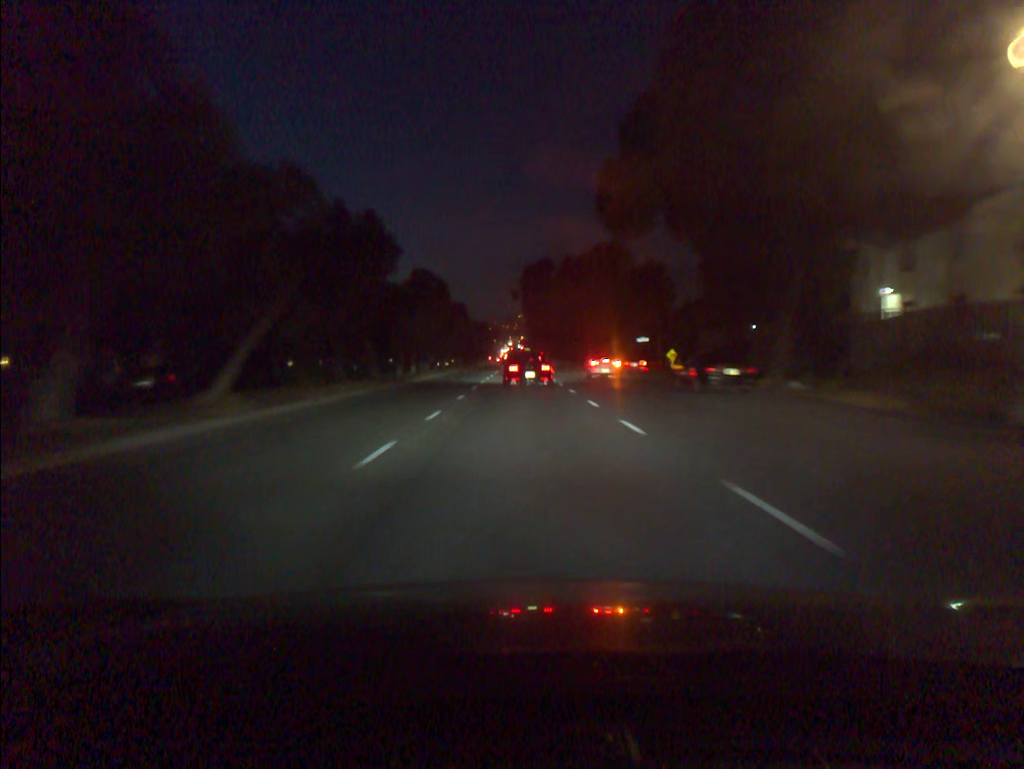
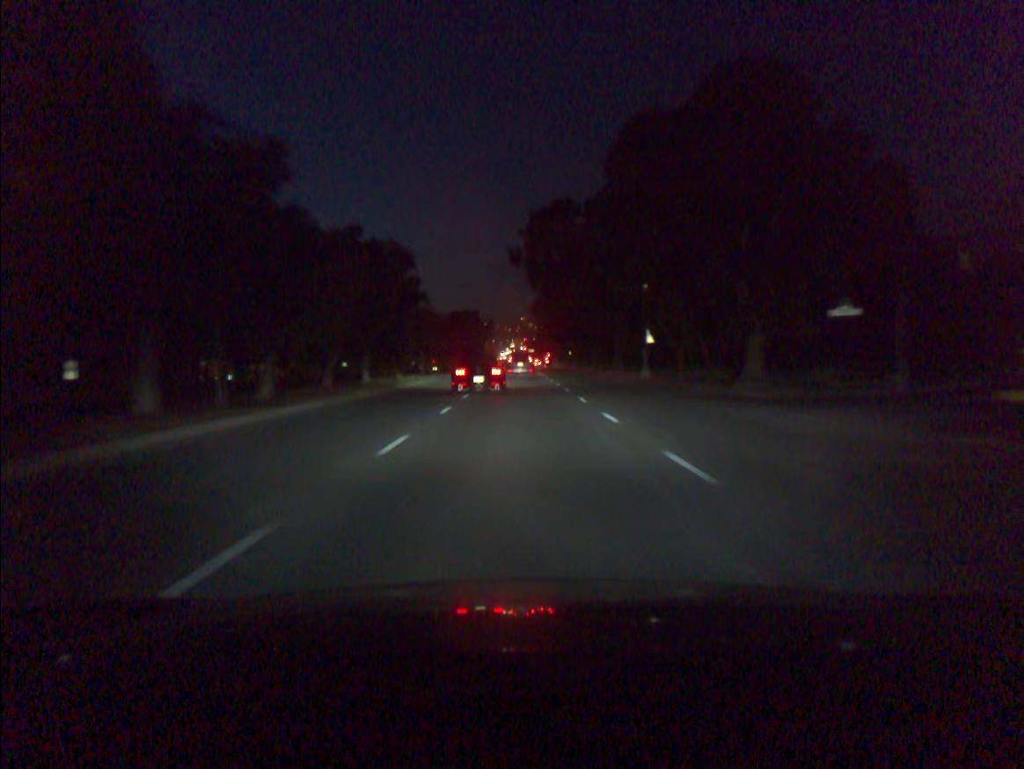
(0.0, +41.3) m; 0°
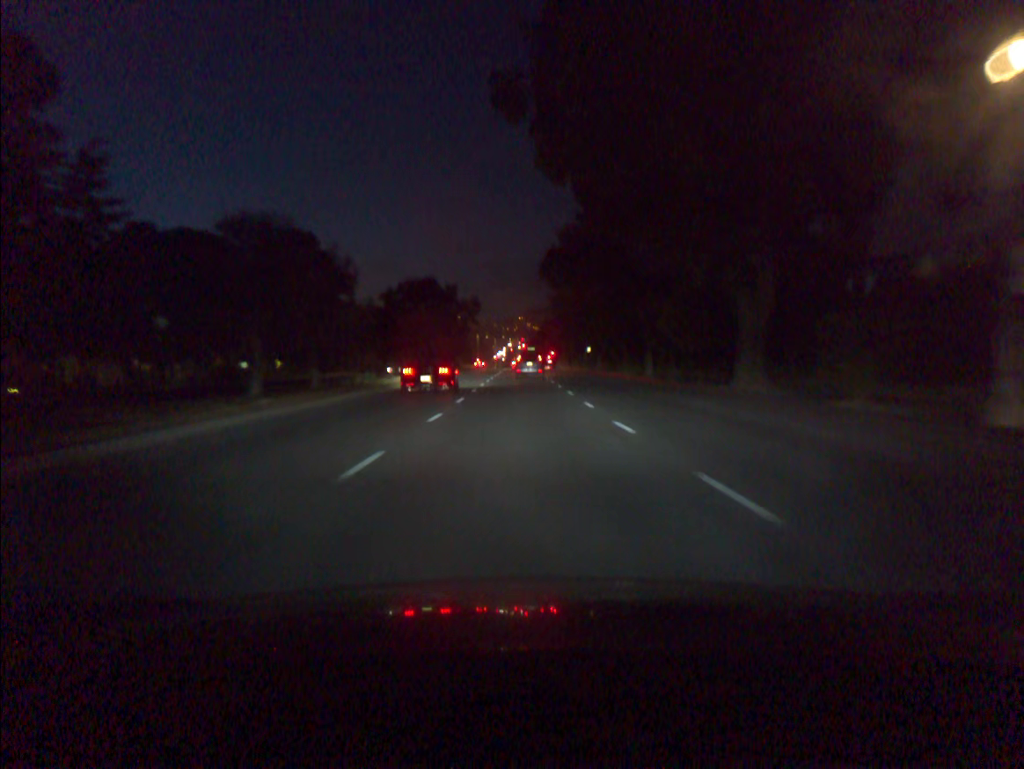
(0.0, +39.0) m; 0°
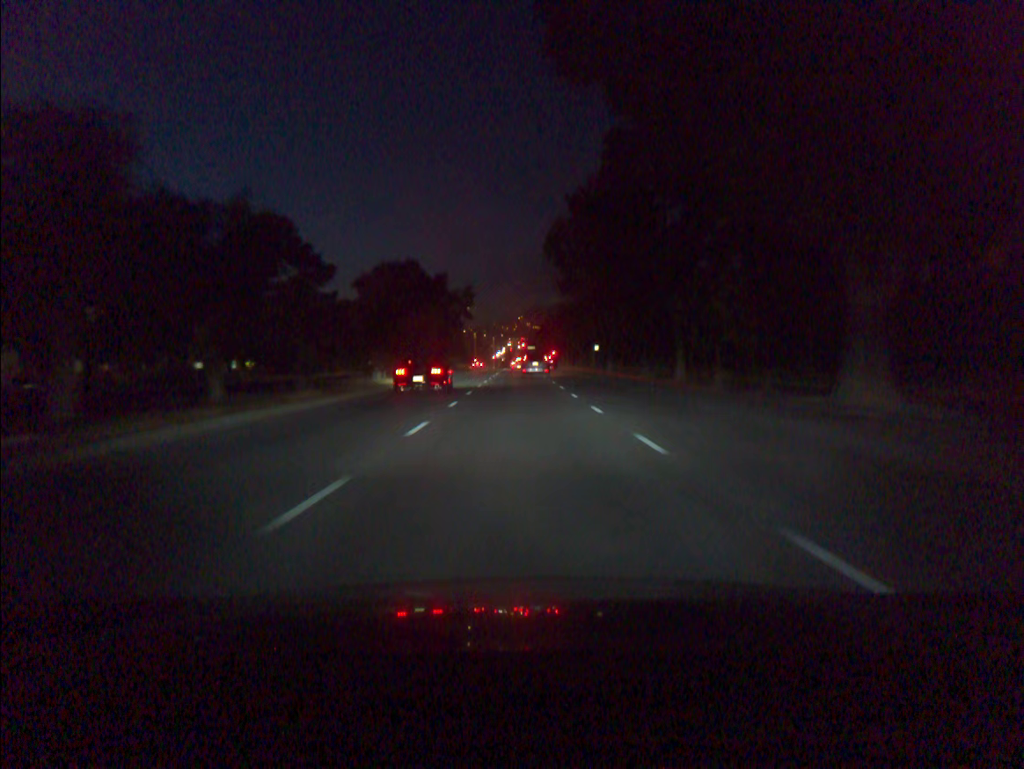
(0.0, +9.7) m; 0°
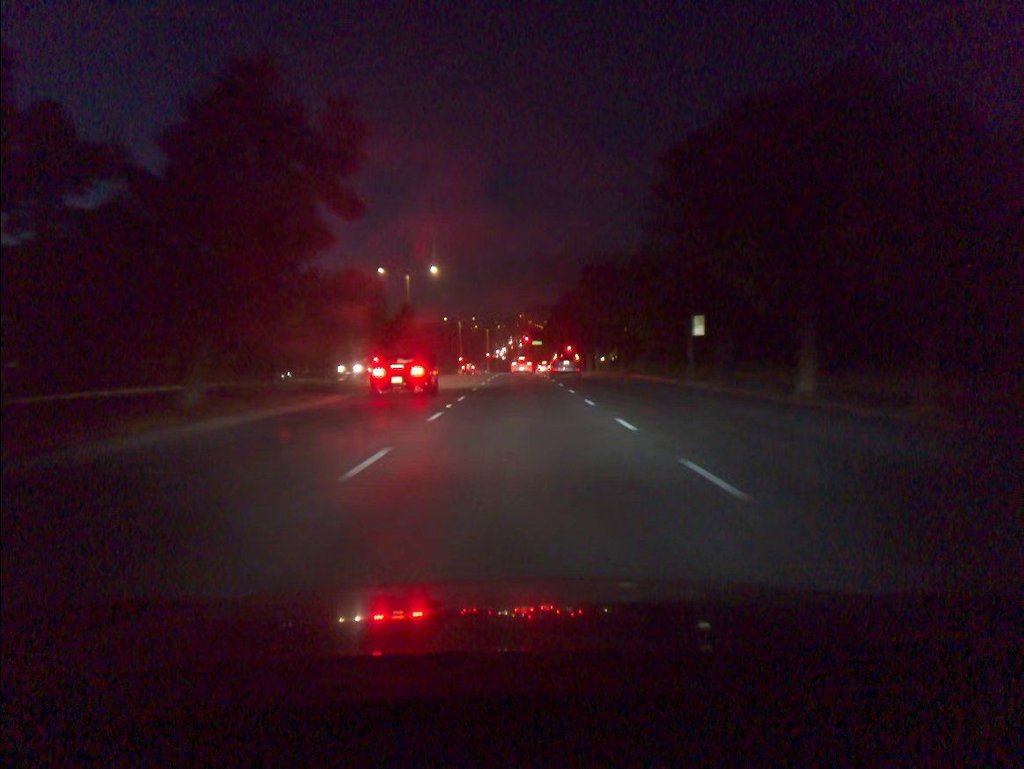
(-0.1, +48.2) m; 0°
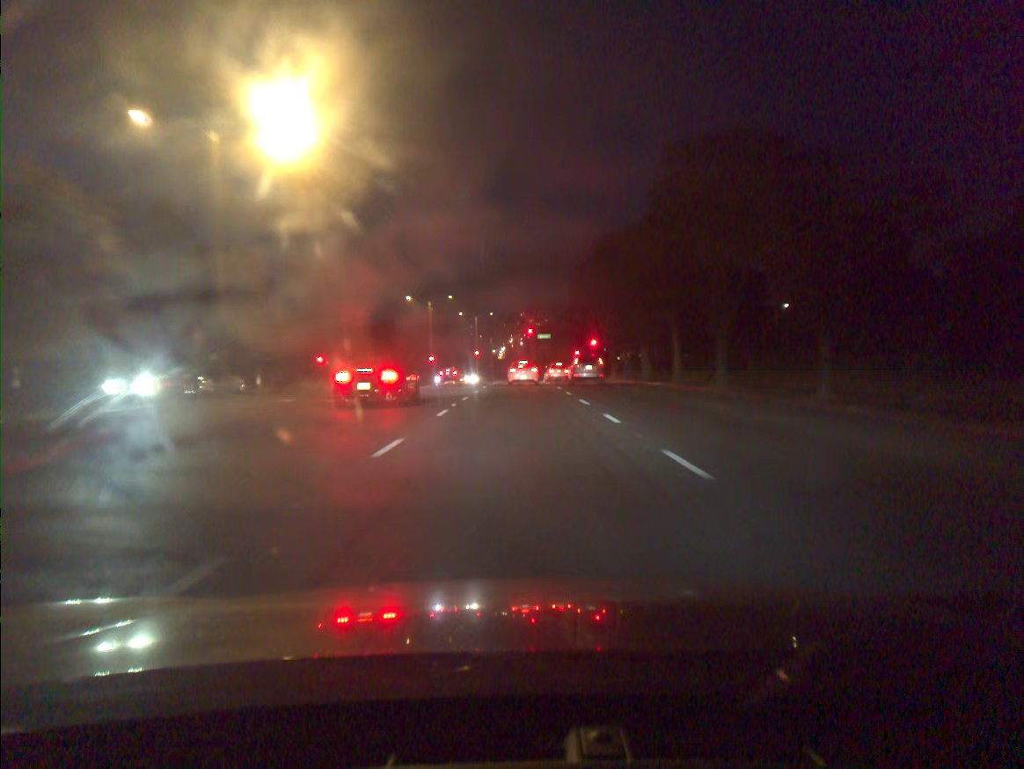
(0.0, +42.4) m; 0°
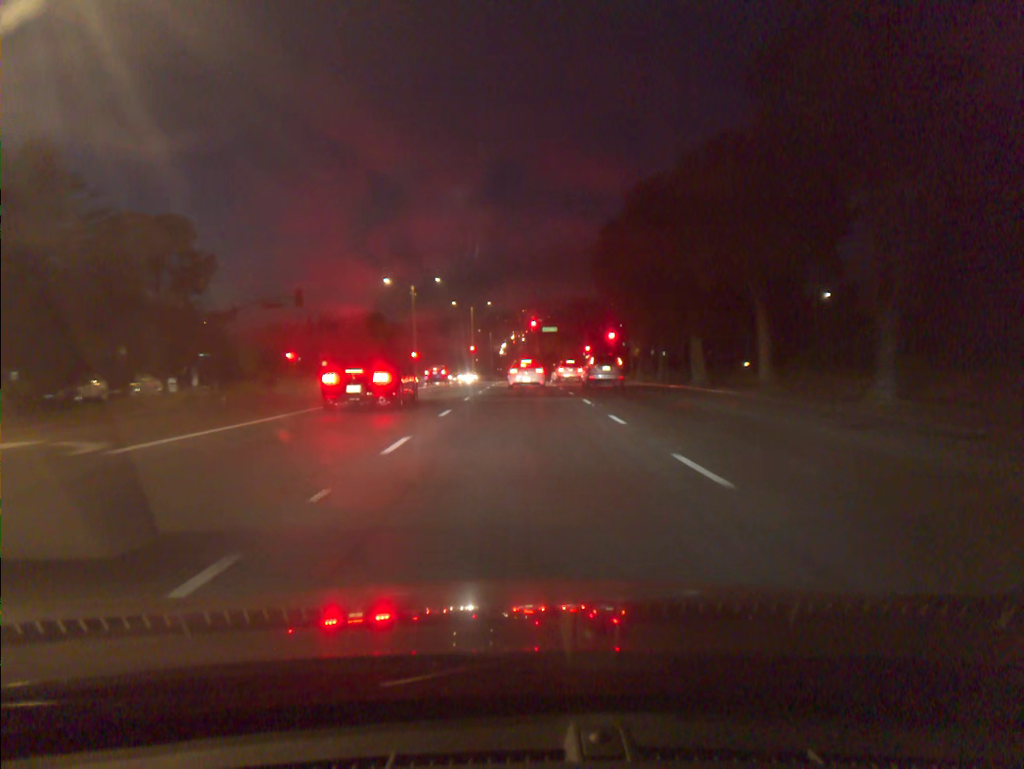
(0.0, +14.6) m; 0°
